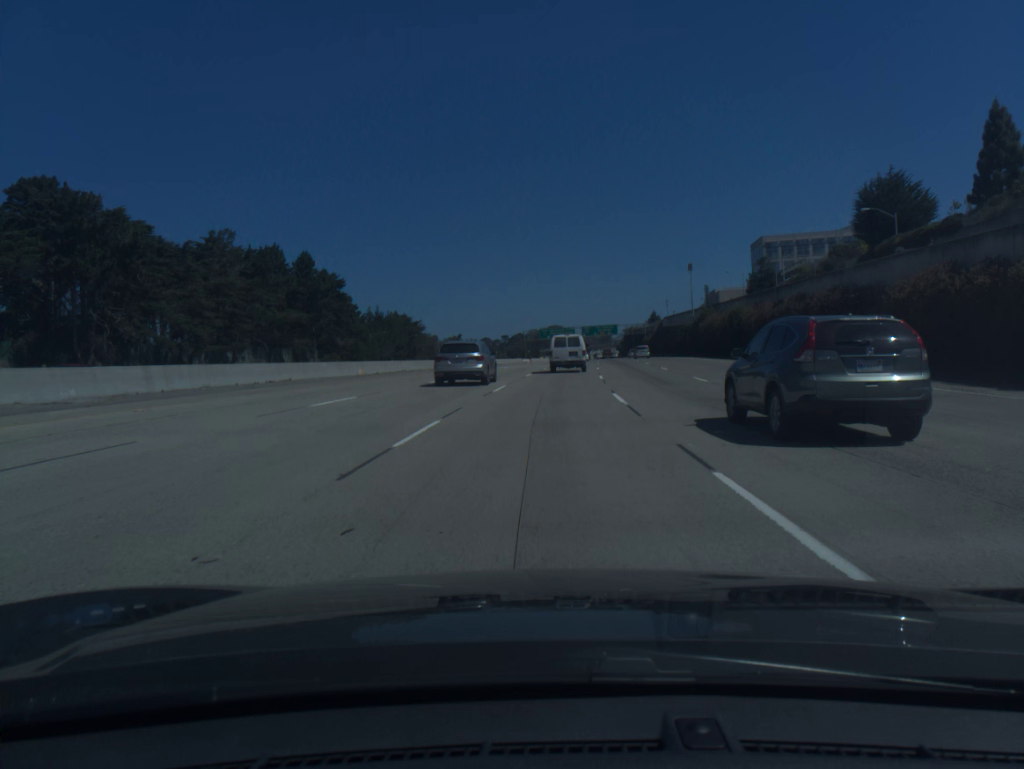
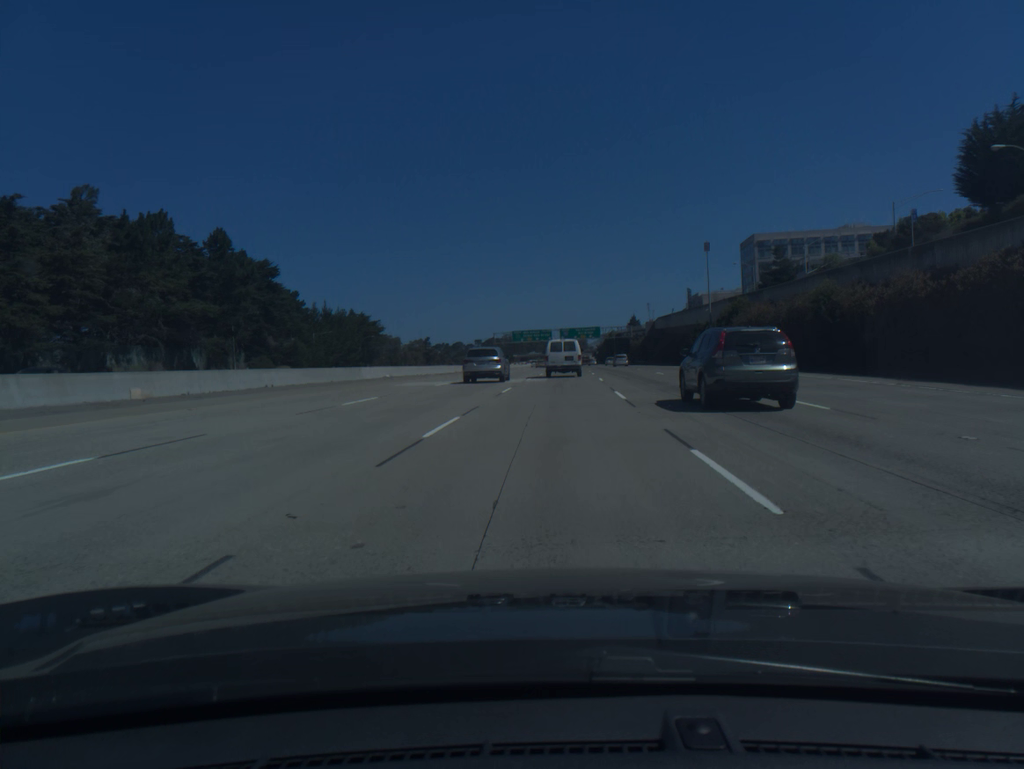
(+0.4, +27.3) m; +2°
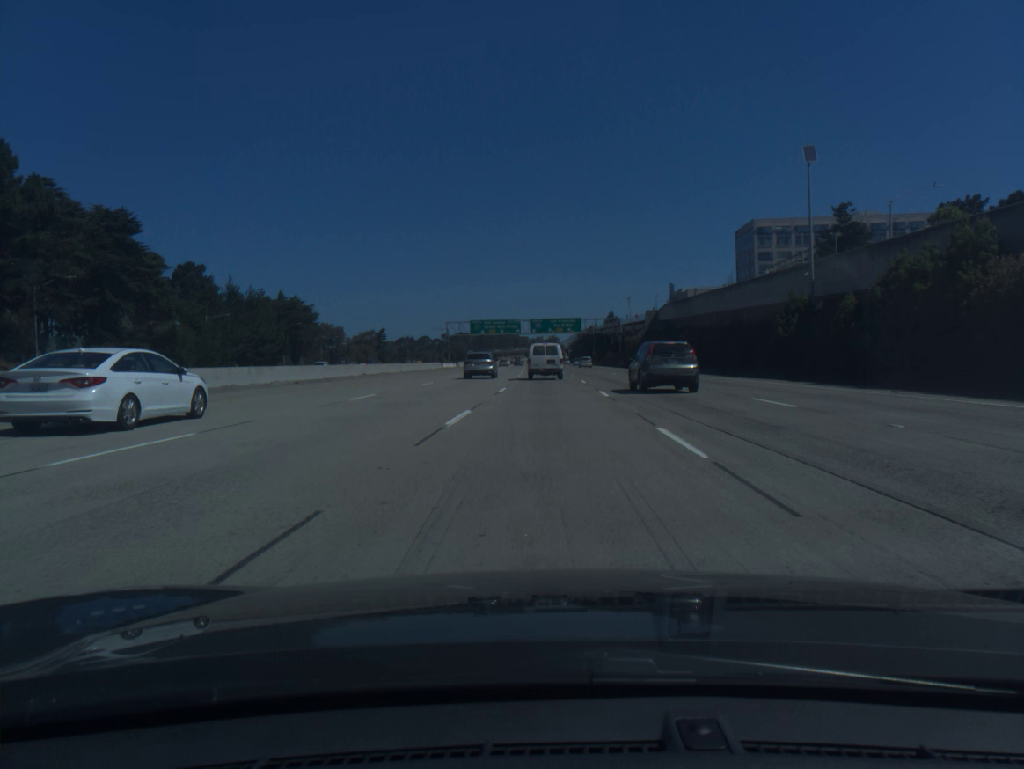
(+0.8, +40.5) m; +2°
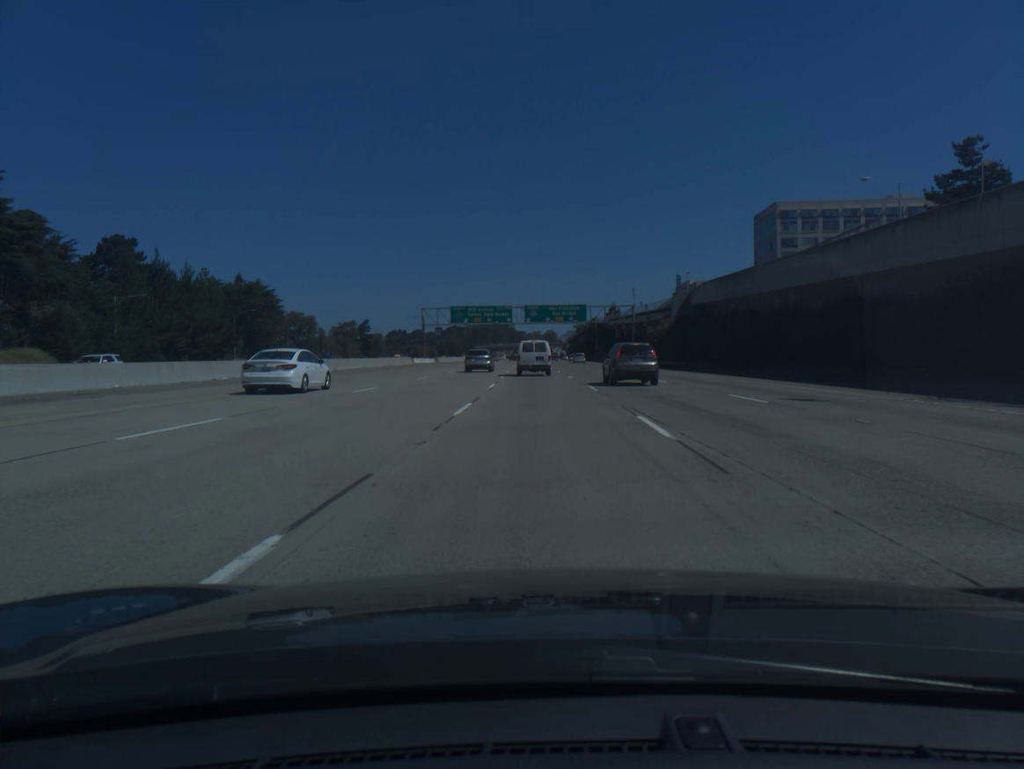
(+0.1, +26.9) m; 0°
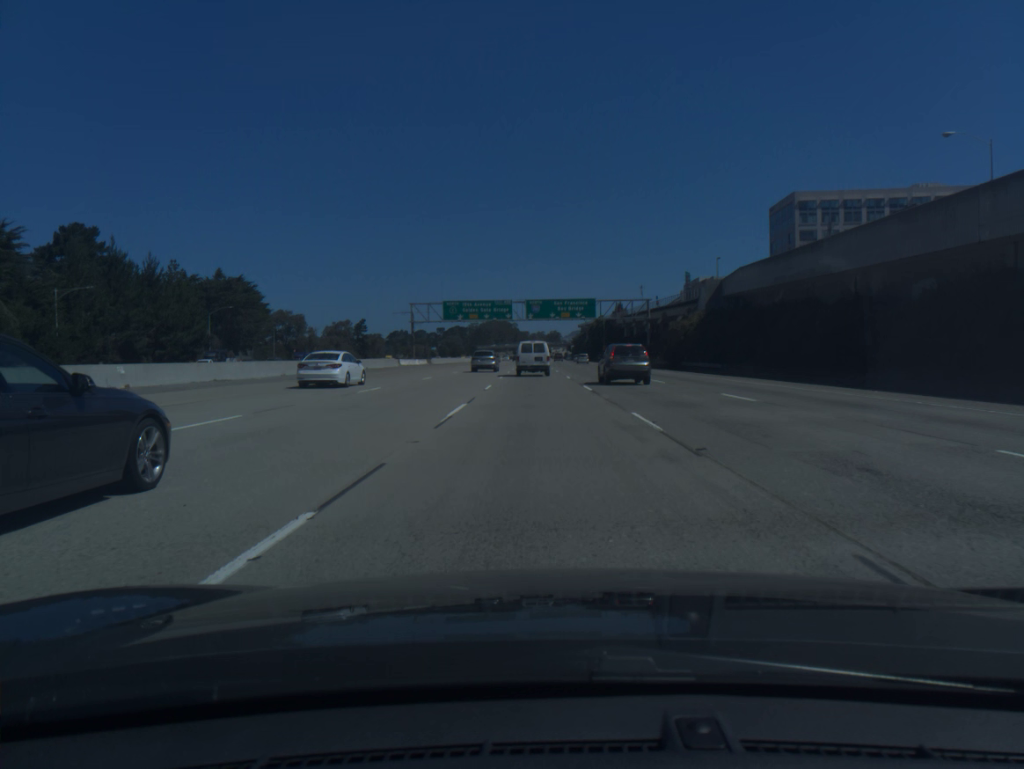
(0.0, +13.5) m; 0°
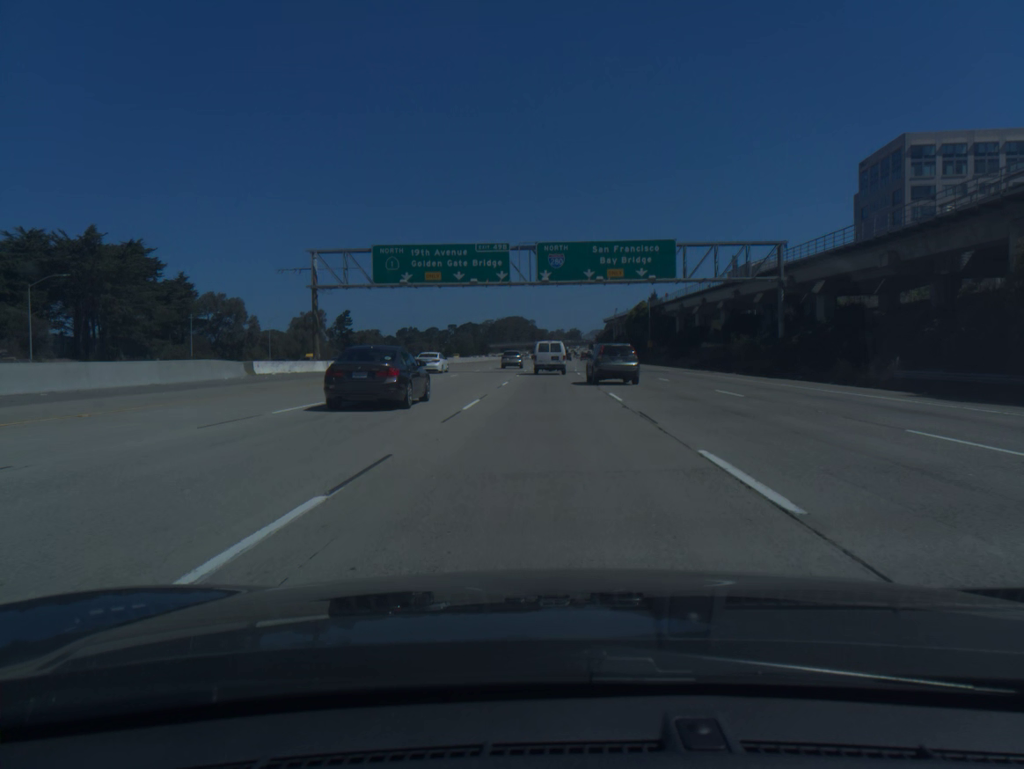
(-0.8, +54.2) m; -1°
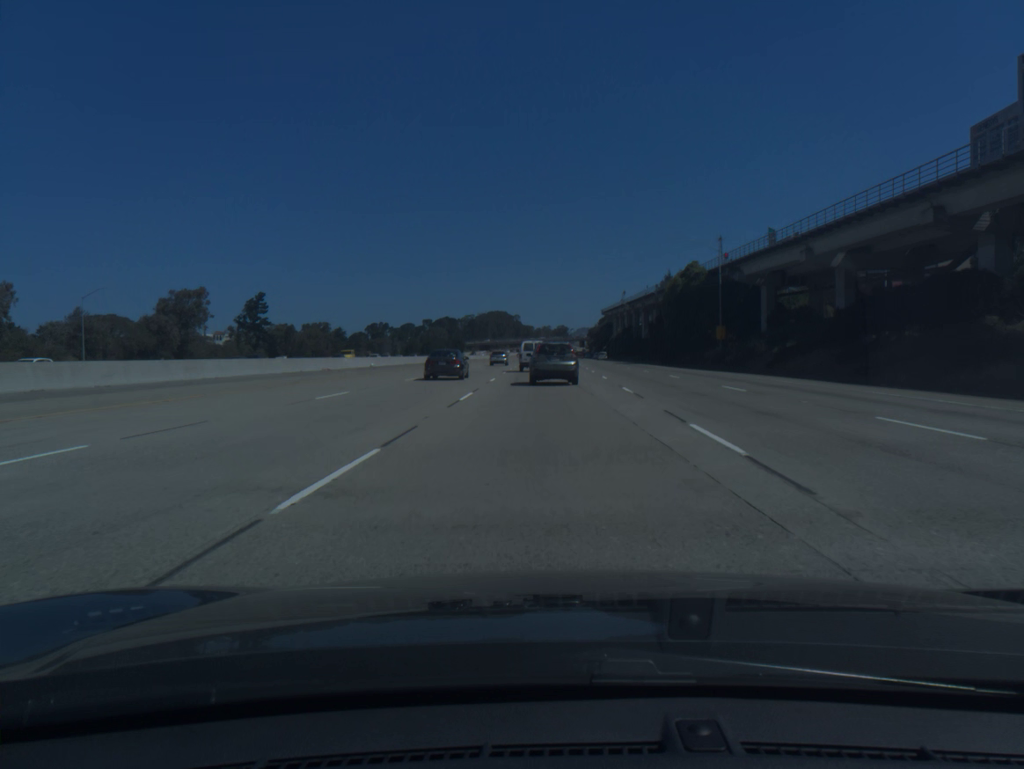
(+0.4, +68.2) m; +1°
